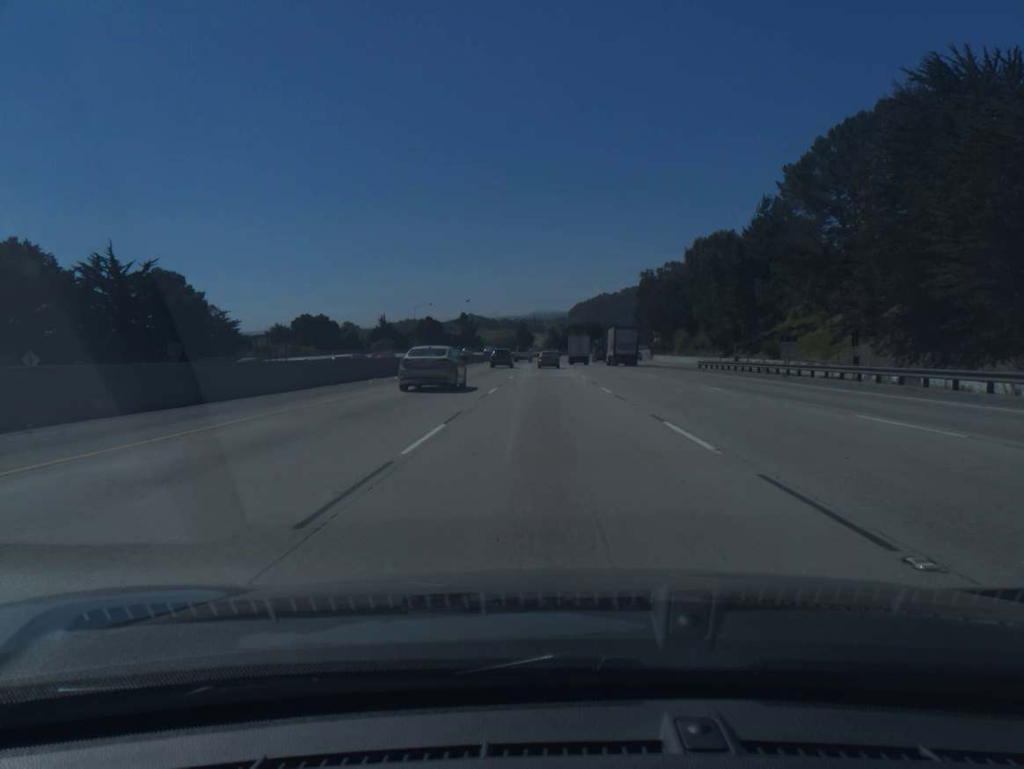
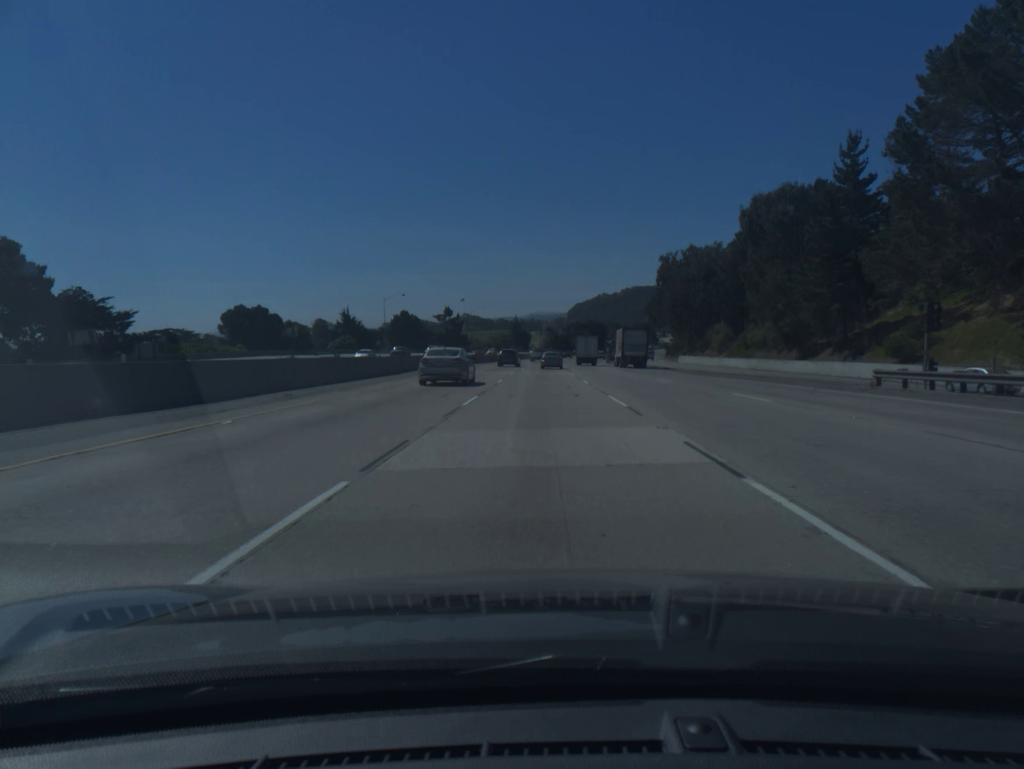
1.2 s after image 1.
(+0.1, +35.1) m; 0°
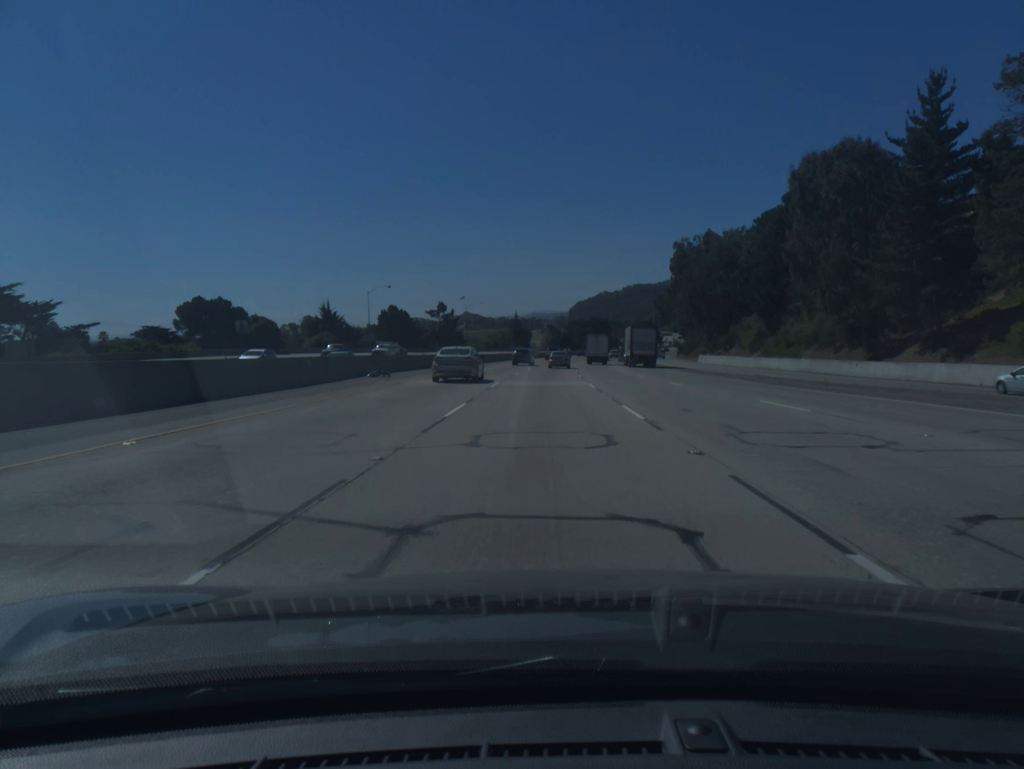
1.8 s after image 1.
(0.0, +17.5) m; 0°
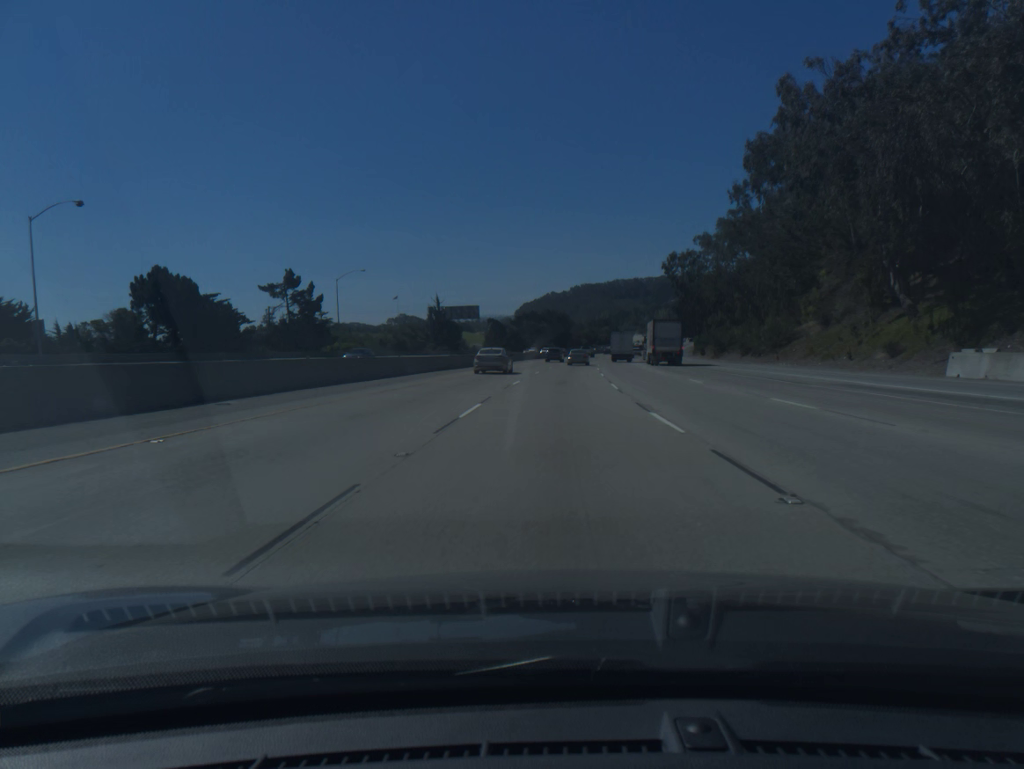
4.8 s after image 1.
(+1.7, +87.5) m; +4°
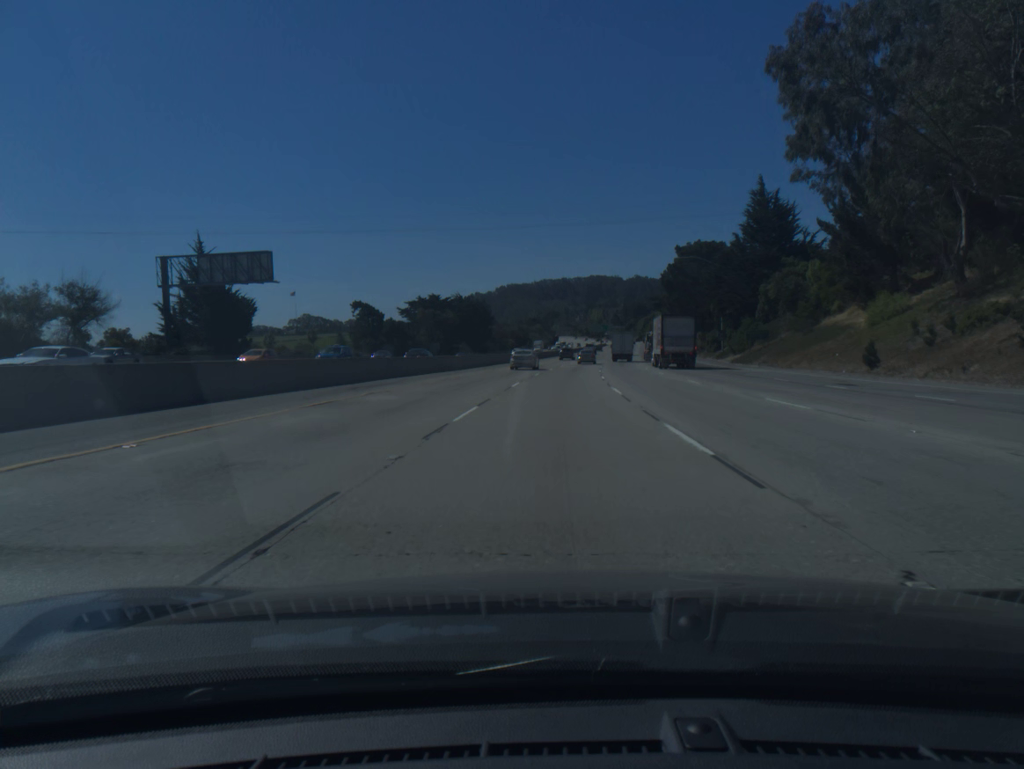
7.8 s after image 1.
(+4.4, +87.4) m; +5°
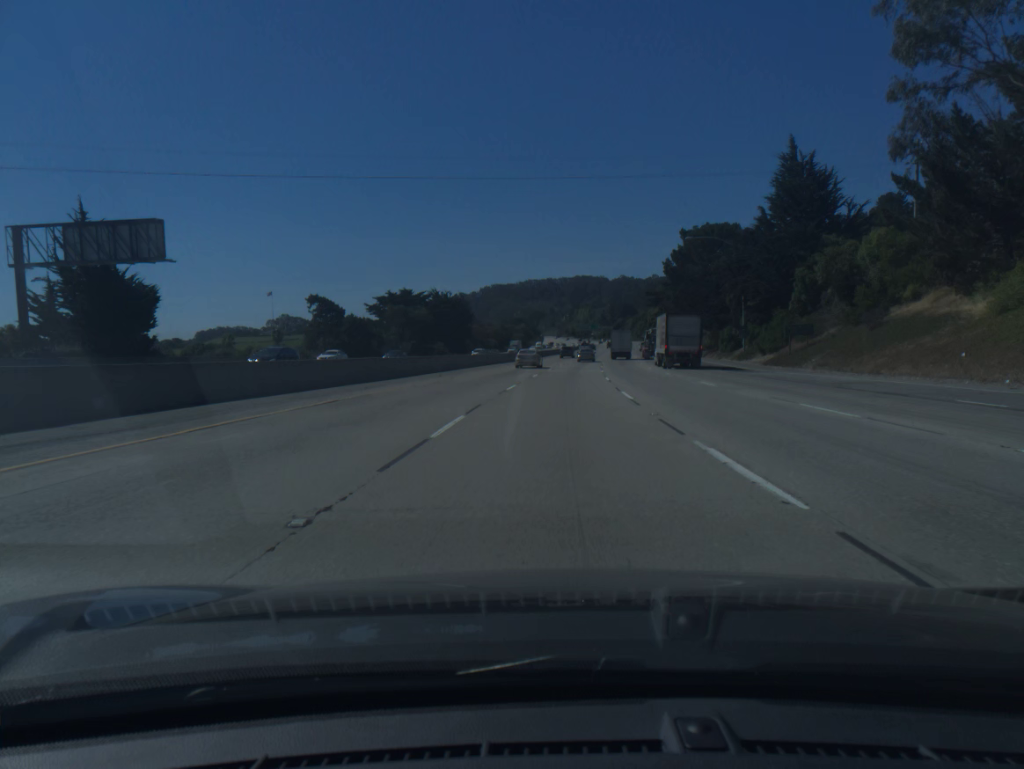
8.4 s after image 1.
(+0.2, +17.5) m; +1°
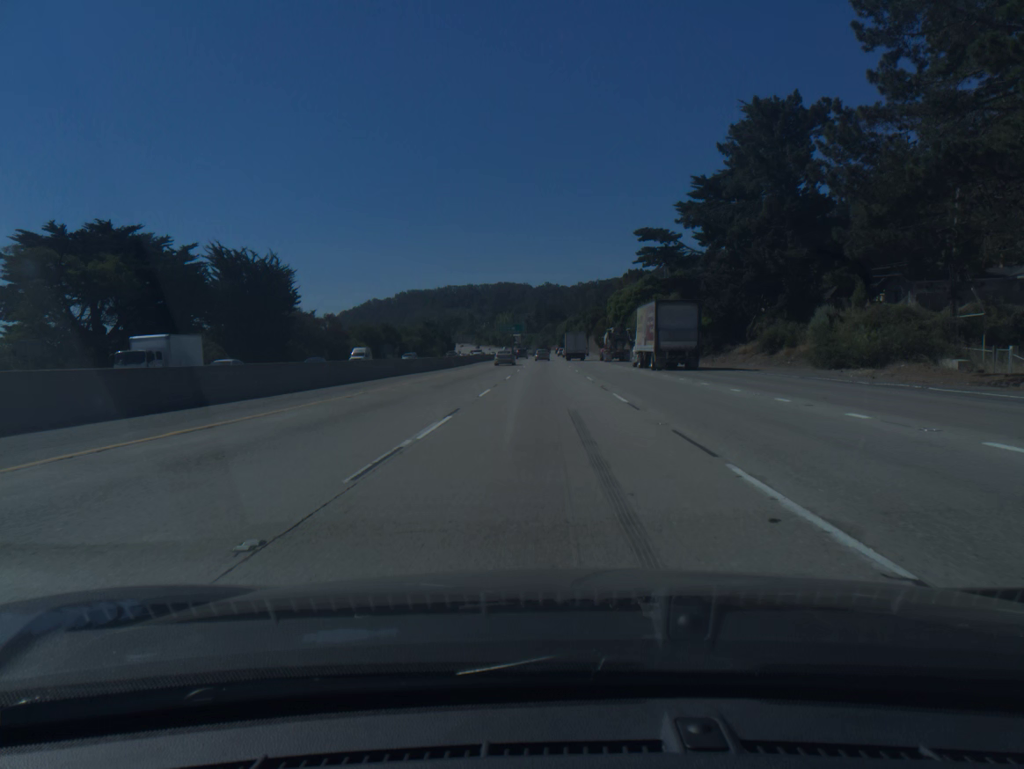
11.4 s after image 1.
(+4.6, +87.4) m; +6°
